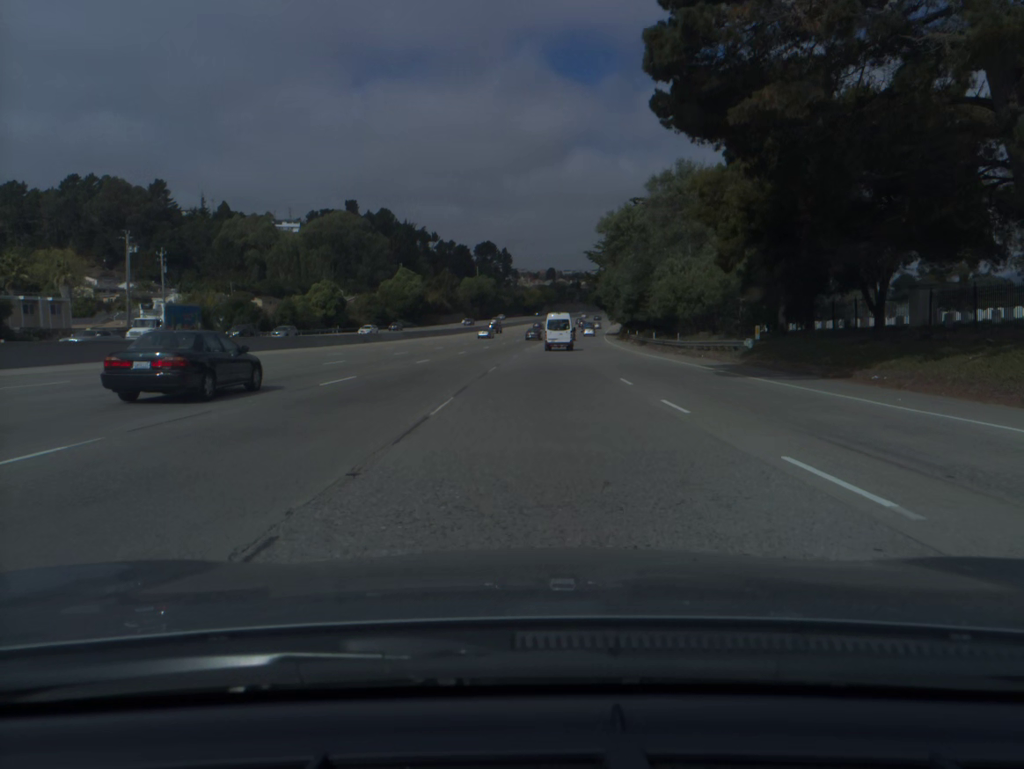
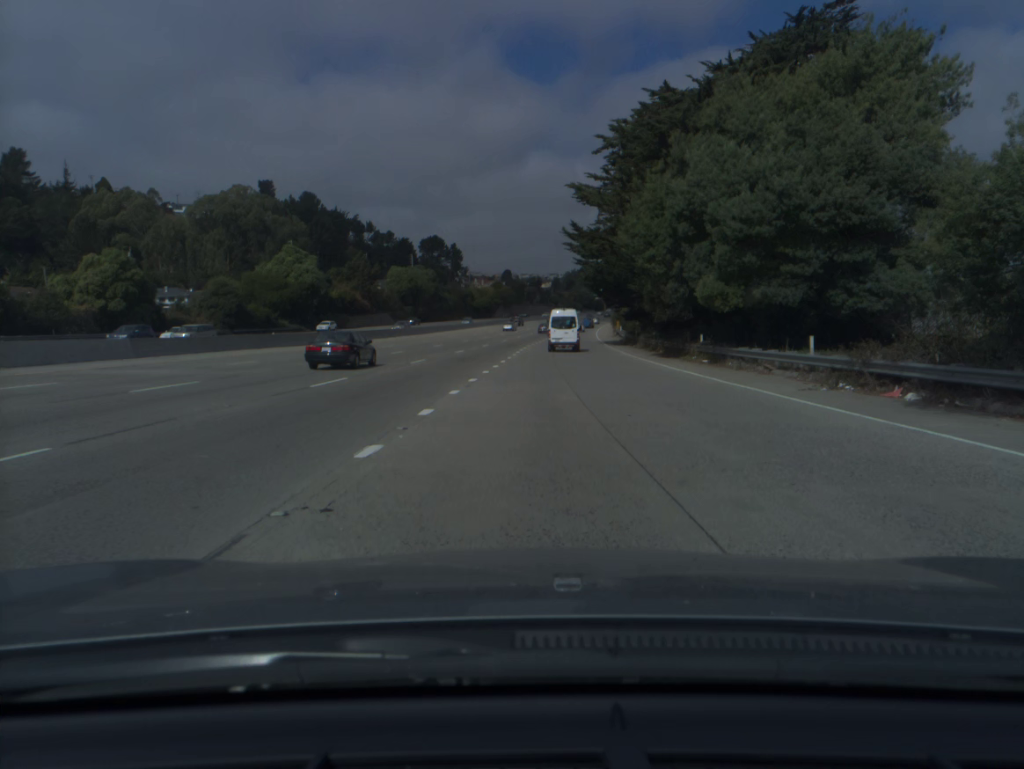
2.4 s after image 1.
(+1.8, +58.6) m; +3°
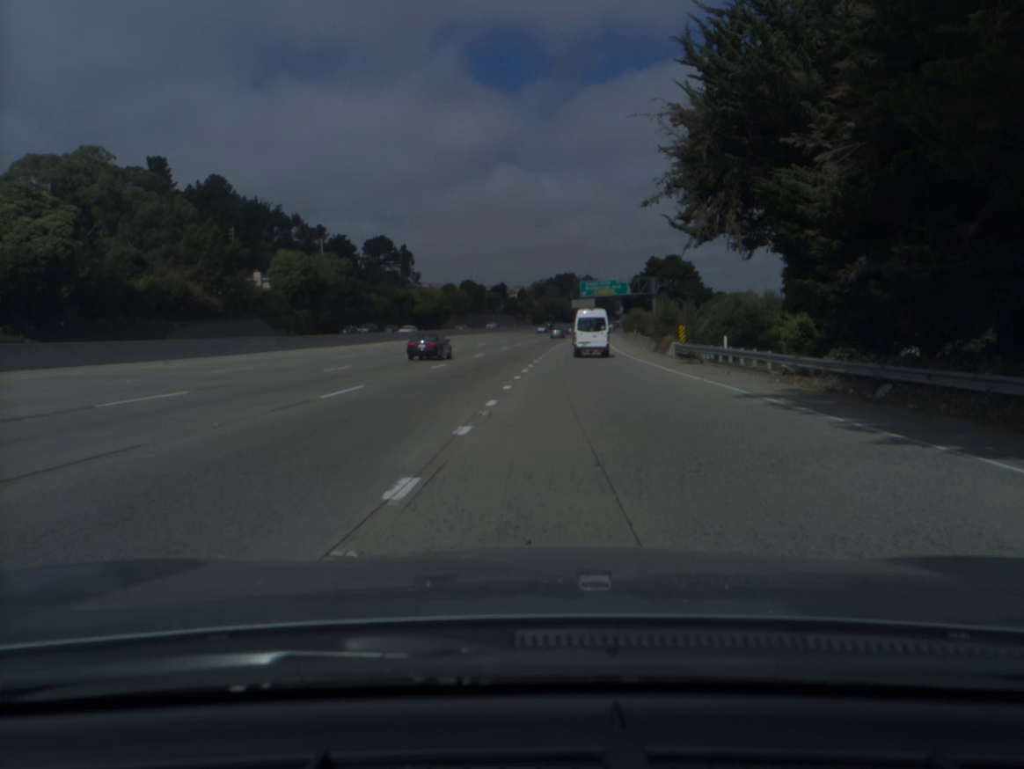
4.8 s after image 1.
(+1.3, +60.8) m; +2°
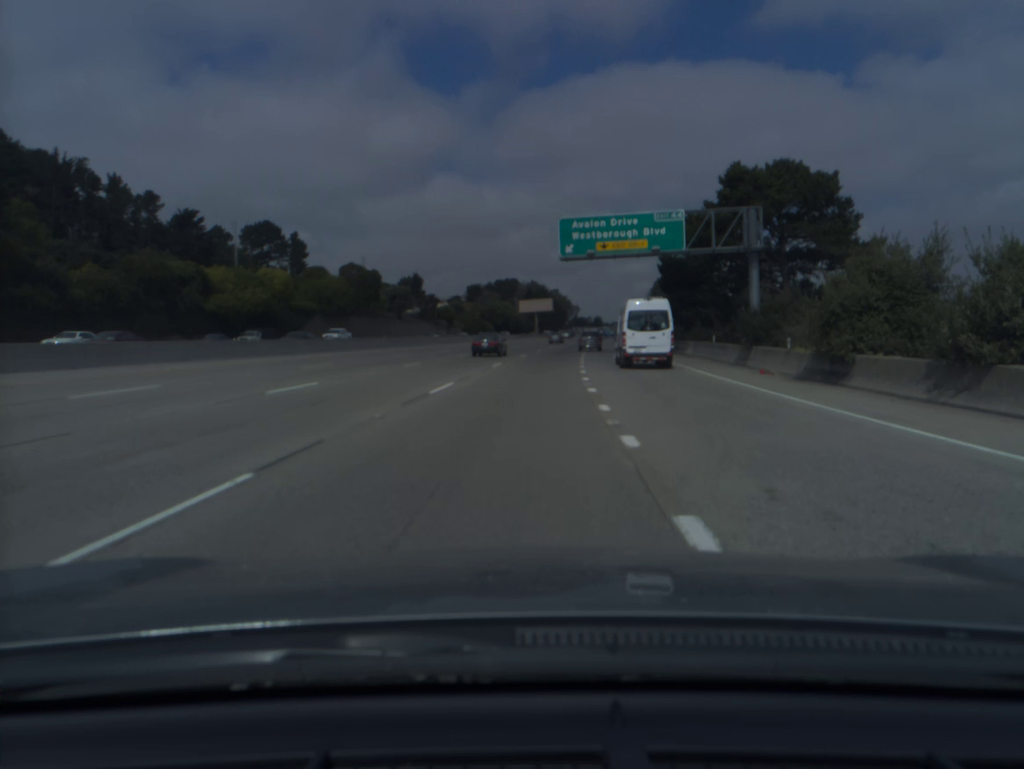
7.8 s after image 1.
(+3.3, +83.8) m; +5°
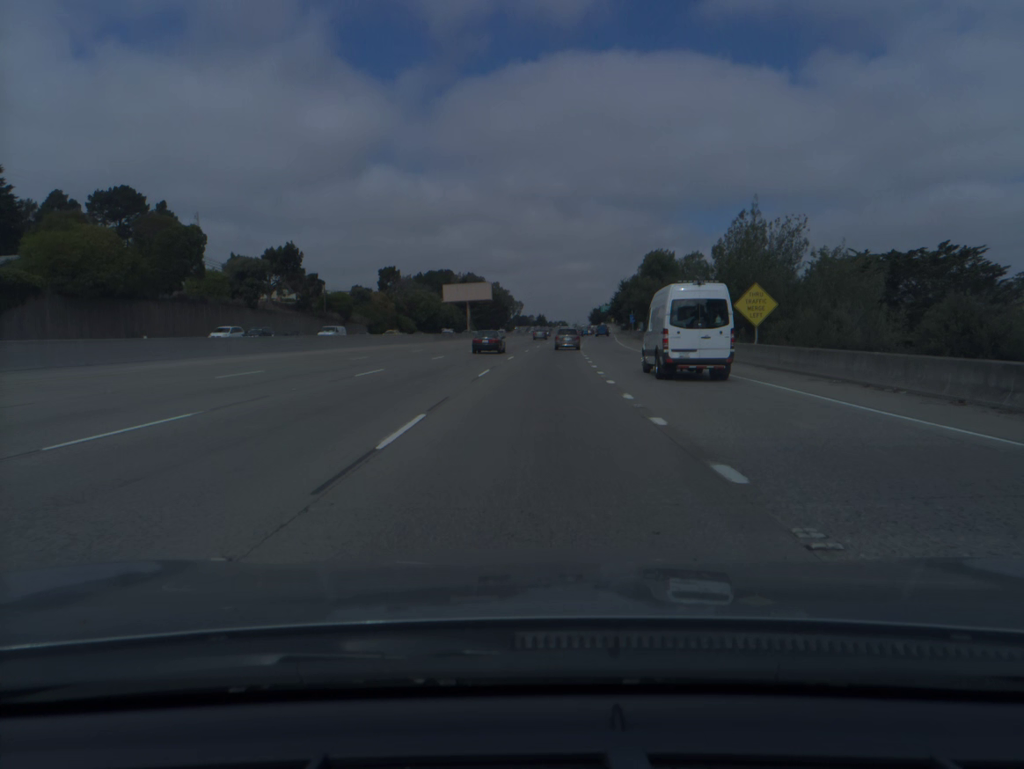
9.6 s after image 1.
(+1.8, +52.1) m; +4°
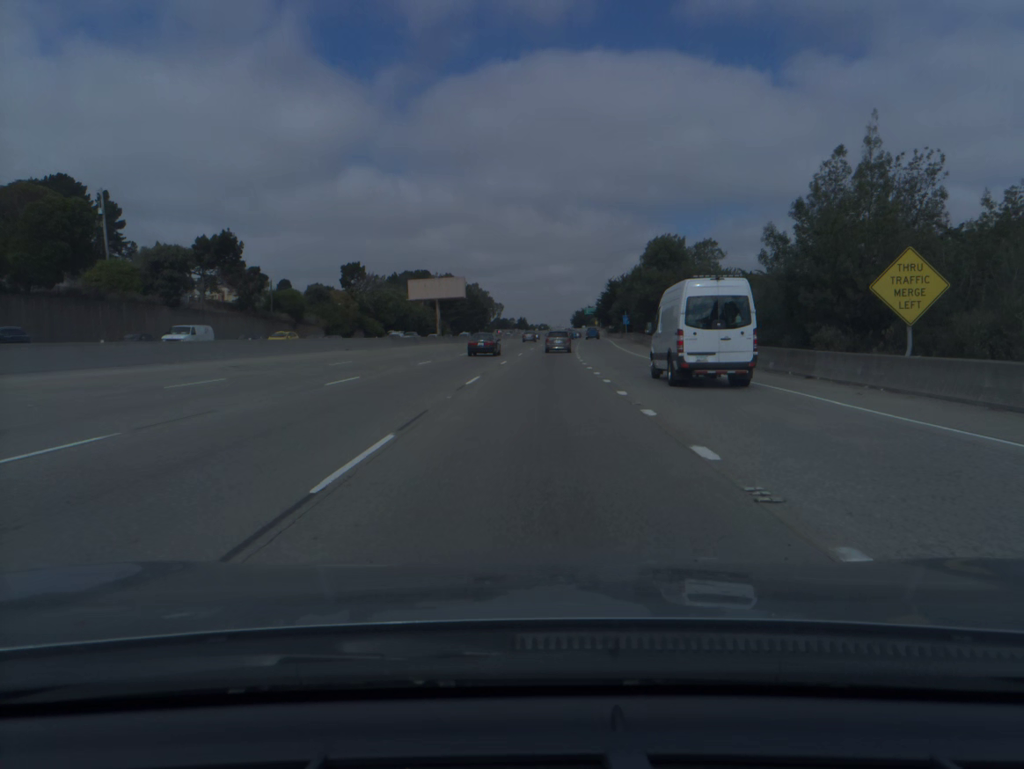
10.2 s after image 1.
(+0.2, +17.2) m; +1°
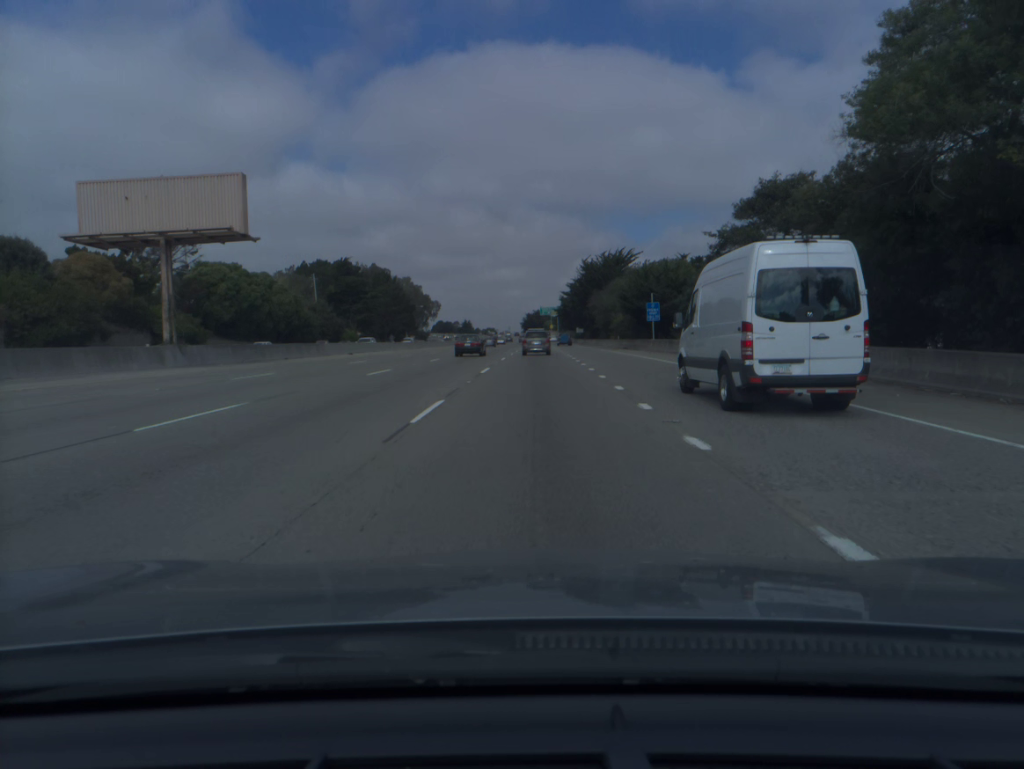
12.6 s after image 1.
(+2.3, +67.9) m; +4°
